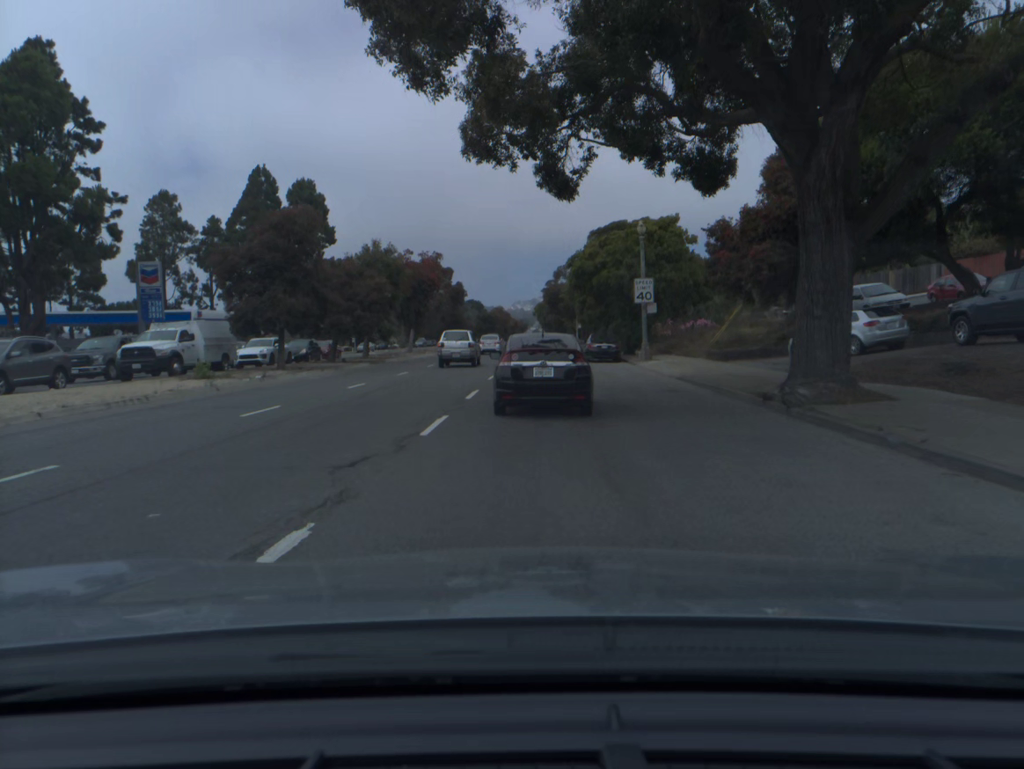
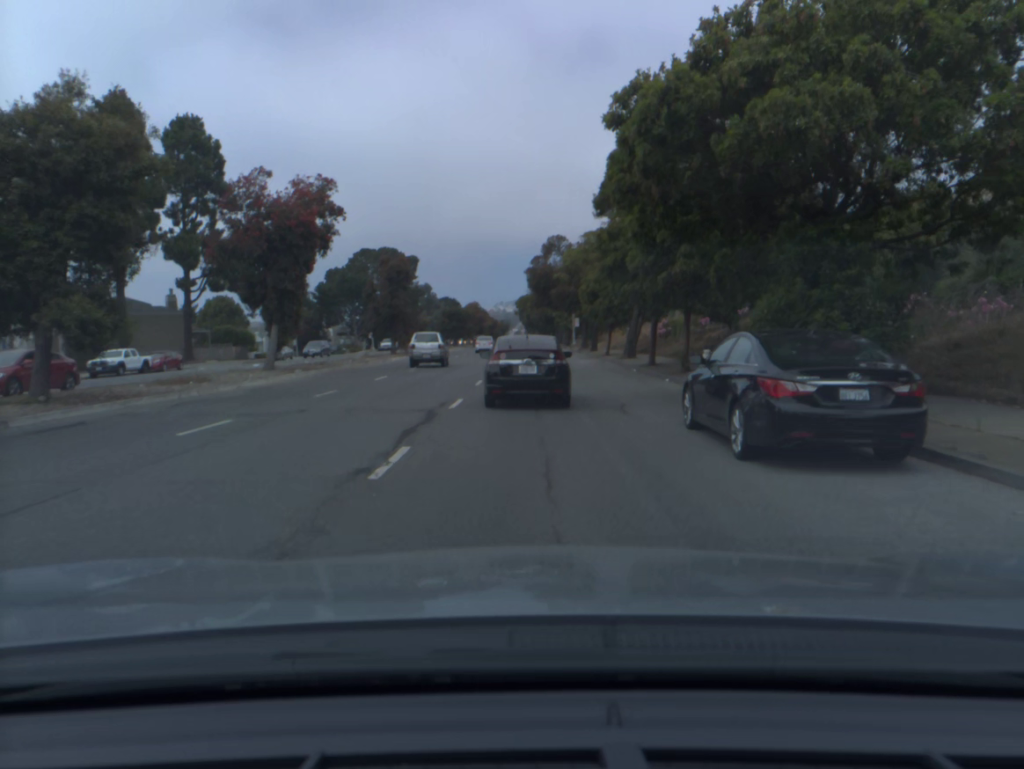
(+0.5, +31.7) m; +1°
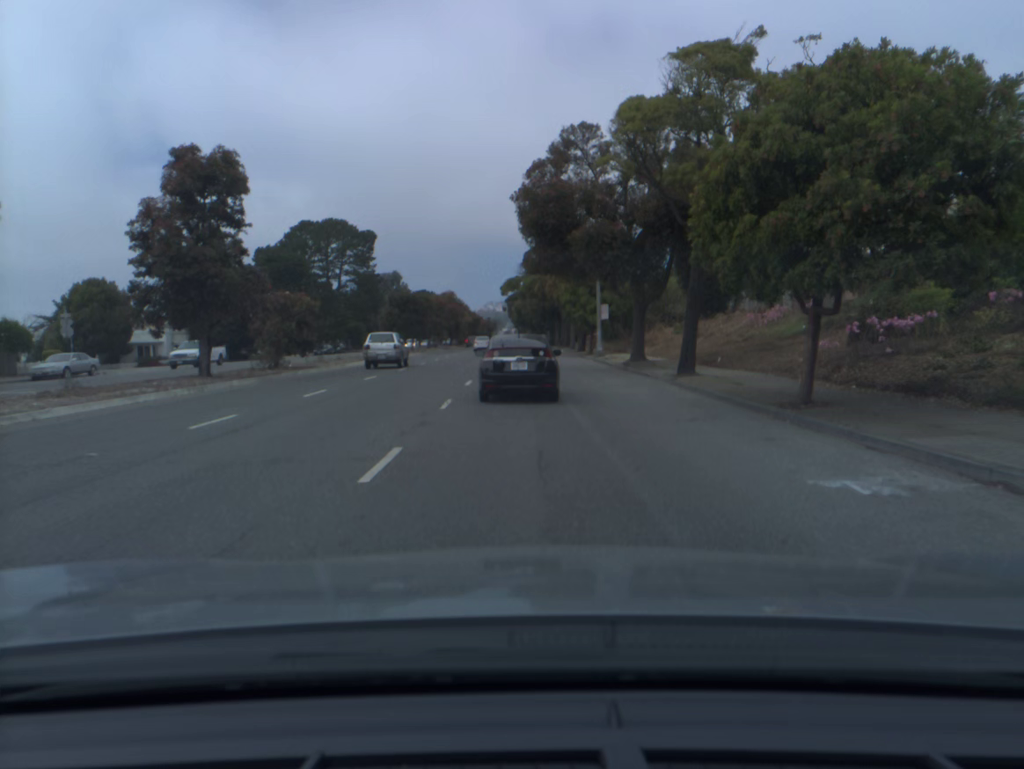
(+0.2, +36.3) m; +1°
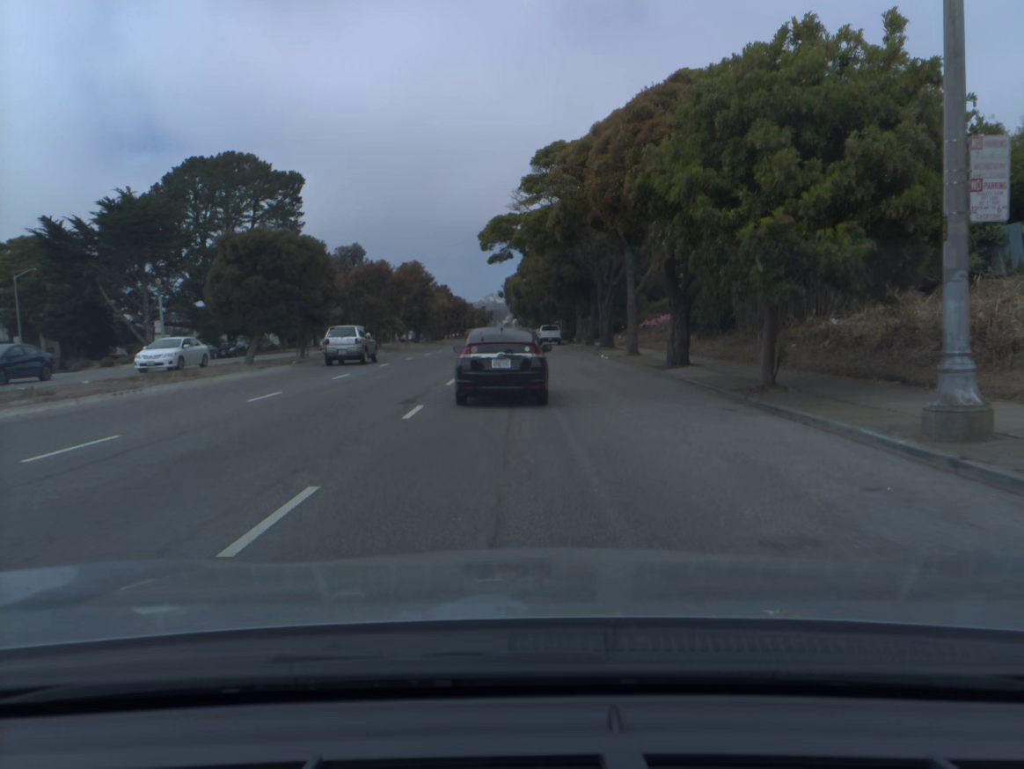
(0.0, +39.8) m; 0°
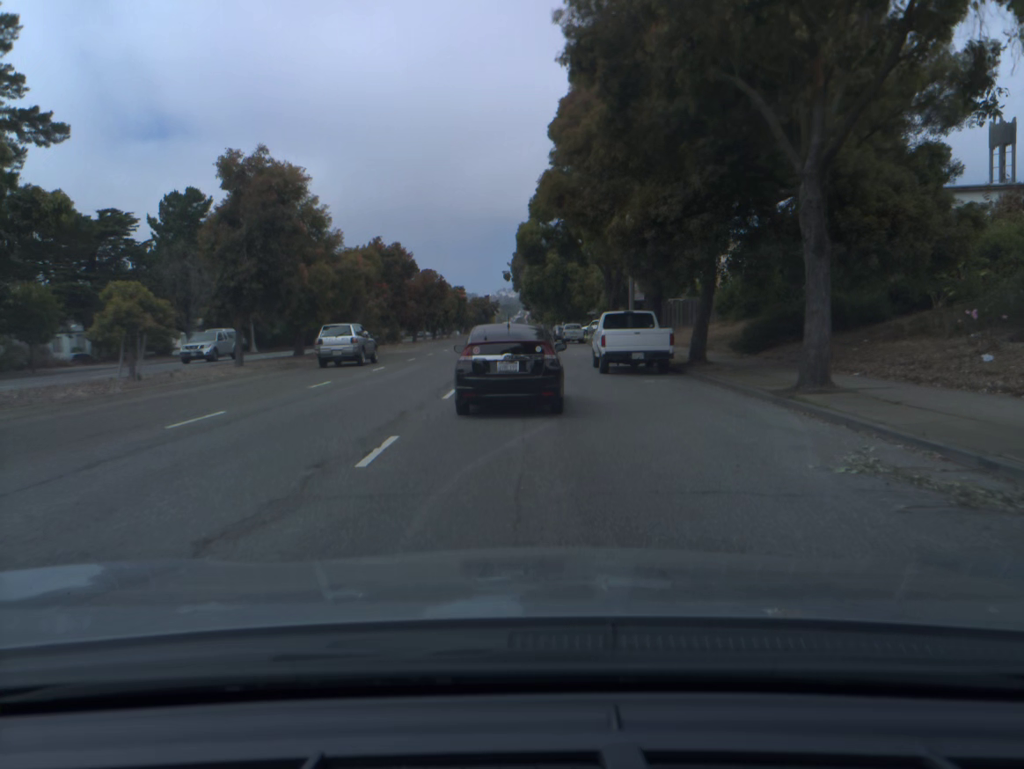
(-0.4, +48.9) m; -1°
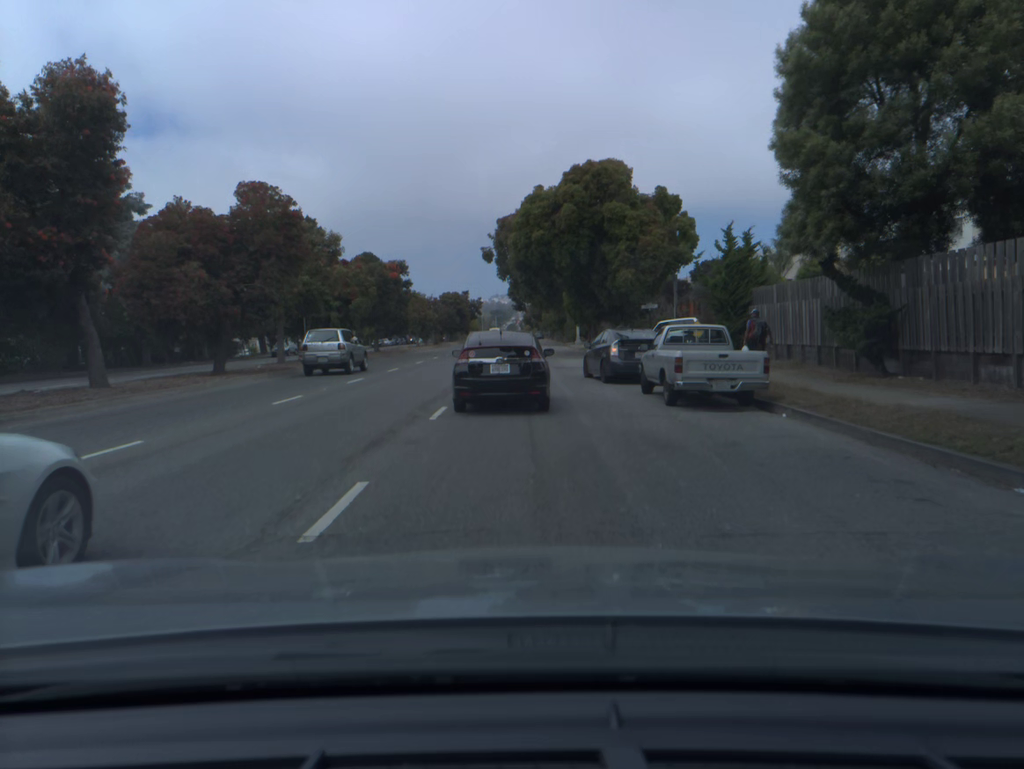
(+0.3, +46.7) m; +1°
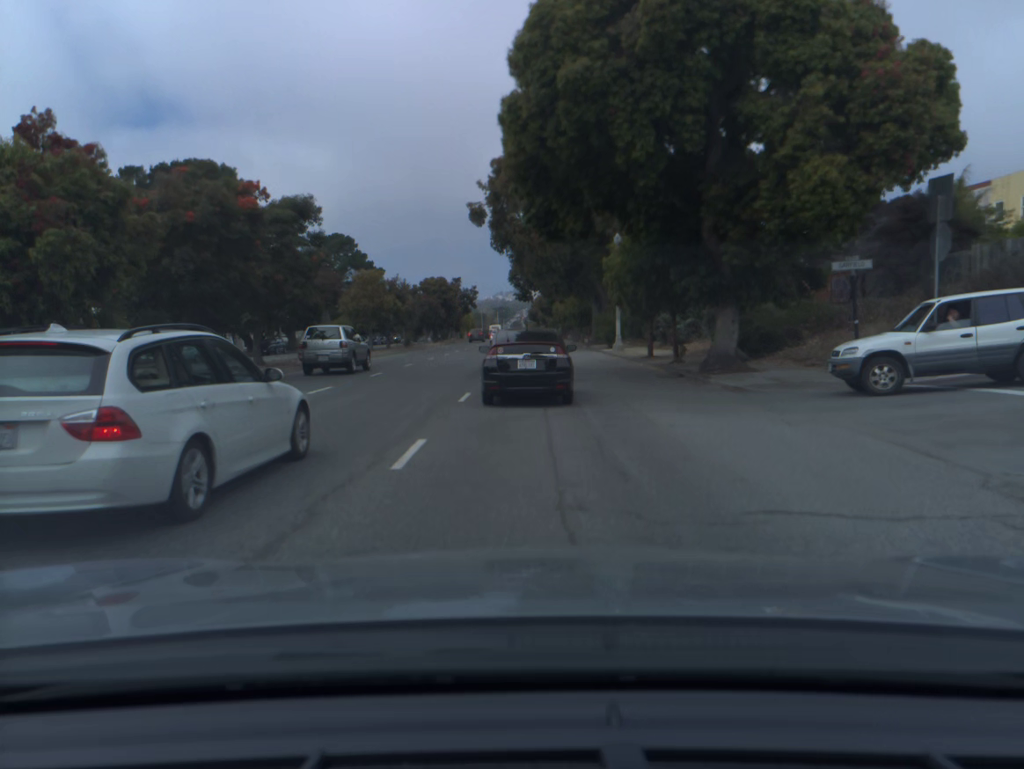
(-0.2, +27.1) m; 0°
